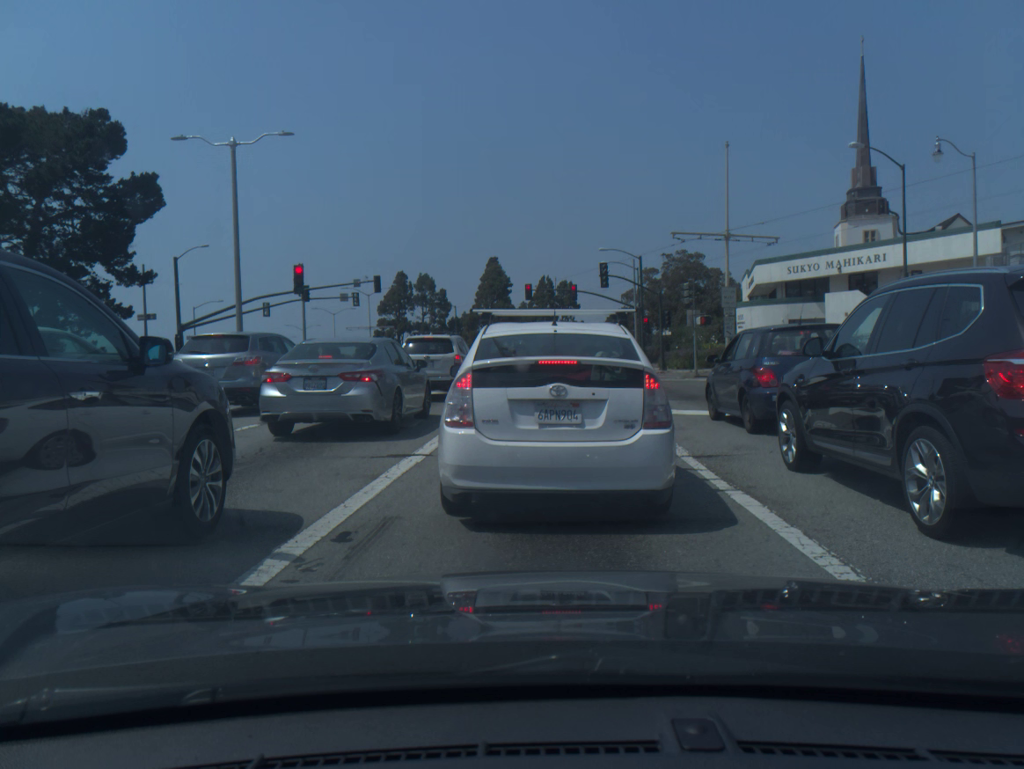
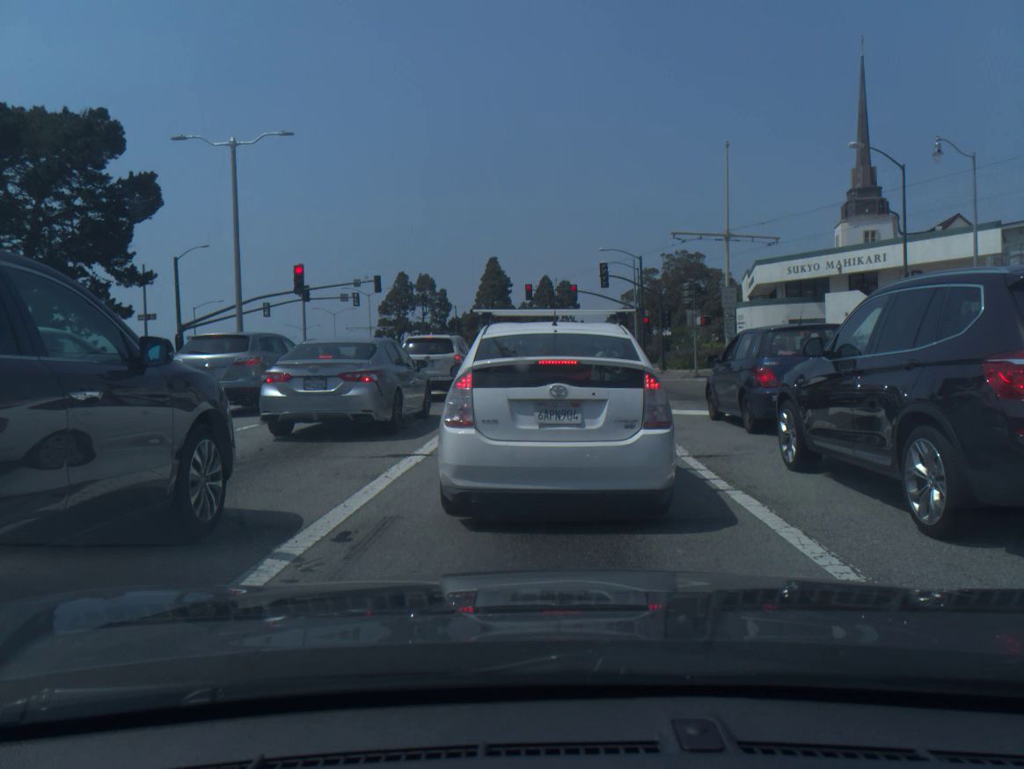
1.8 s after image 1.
(0.0, 0.0) m; 0°
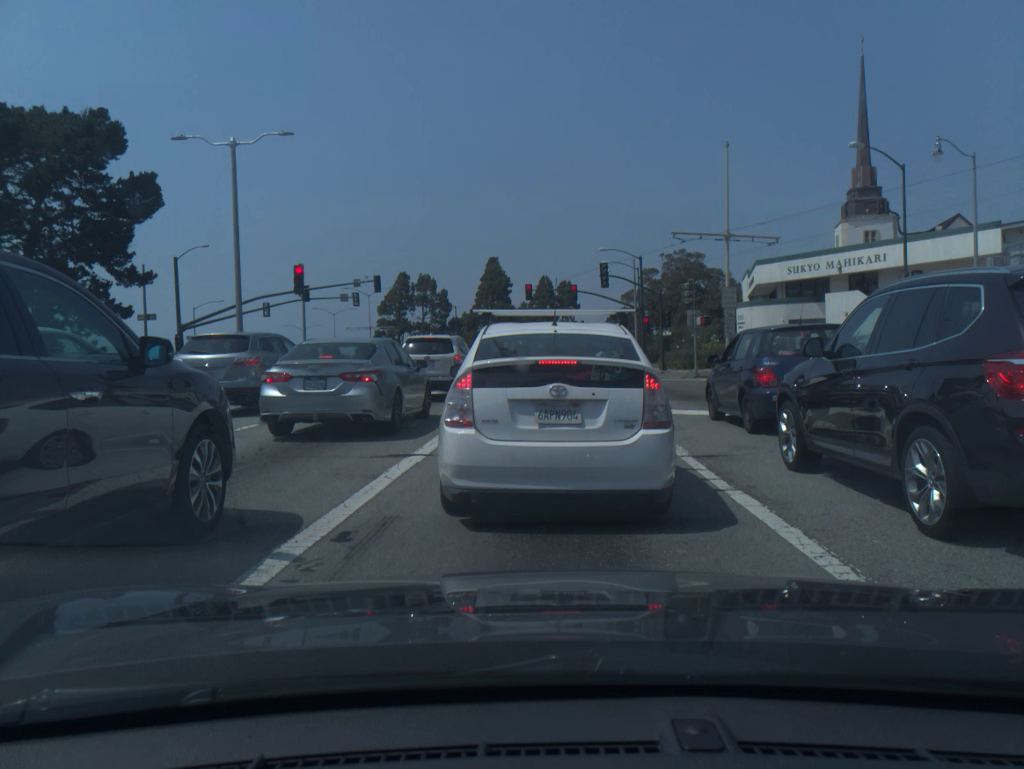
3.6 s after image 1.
(0.0, 0.0) m; 0°
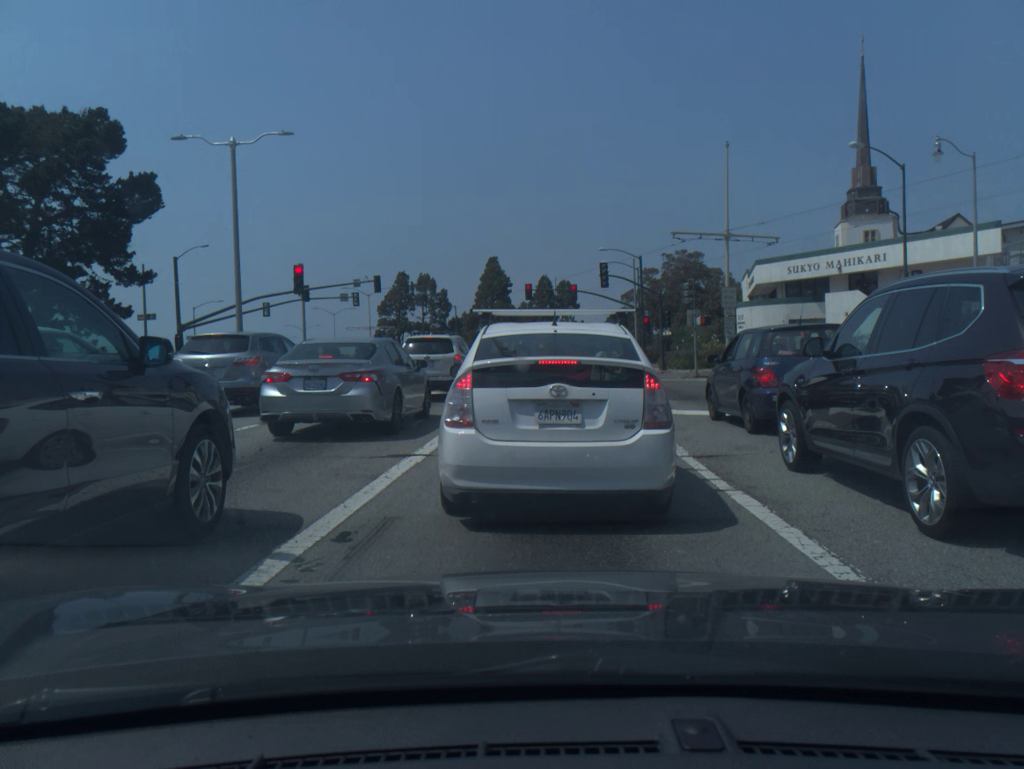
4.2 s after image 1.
(0.0, 0.0) m; 0°
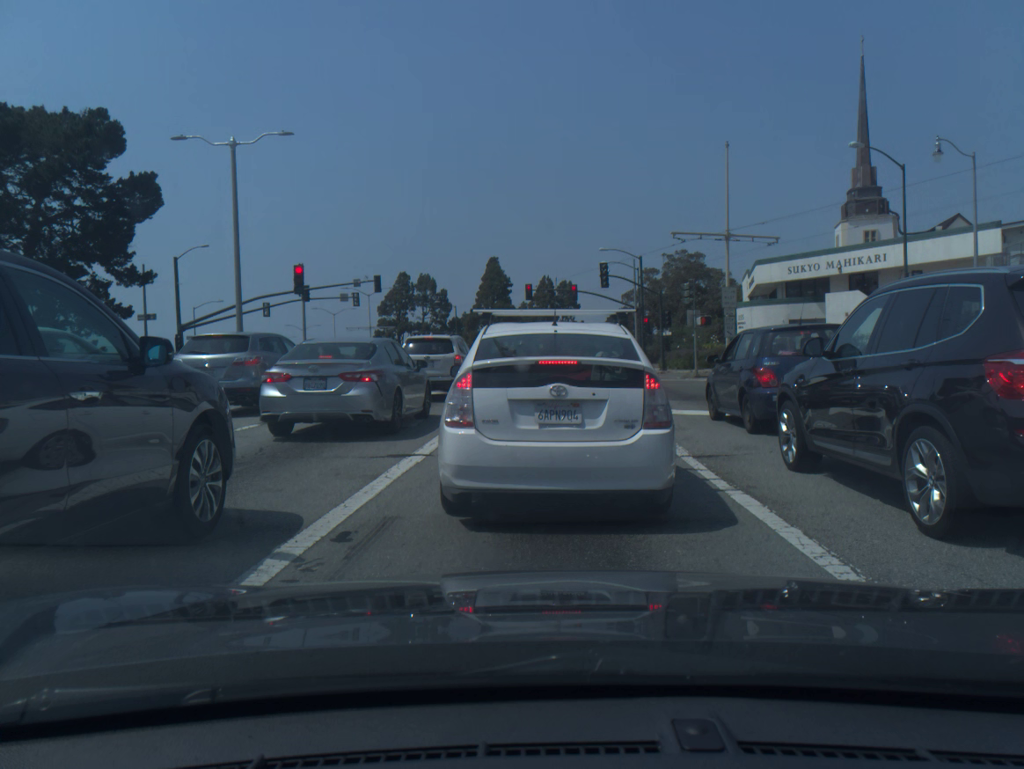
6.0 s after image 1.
(+0.1, +0.1) m; 0°
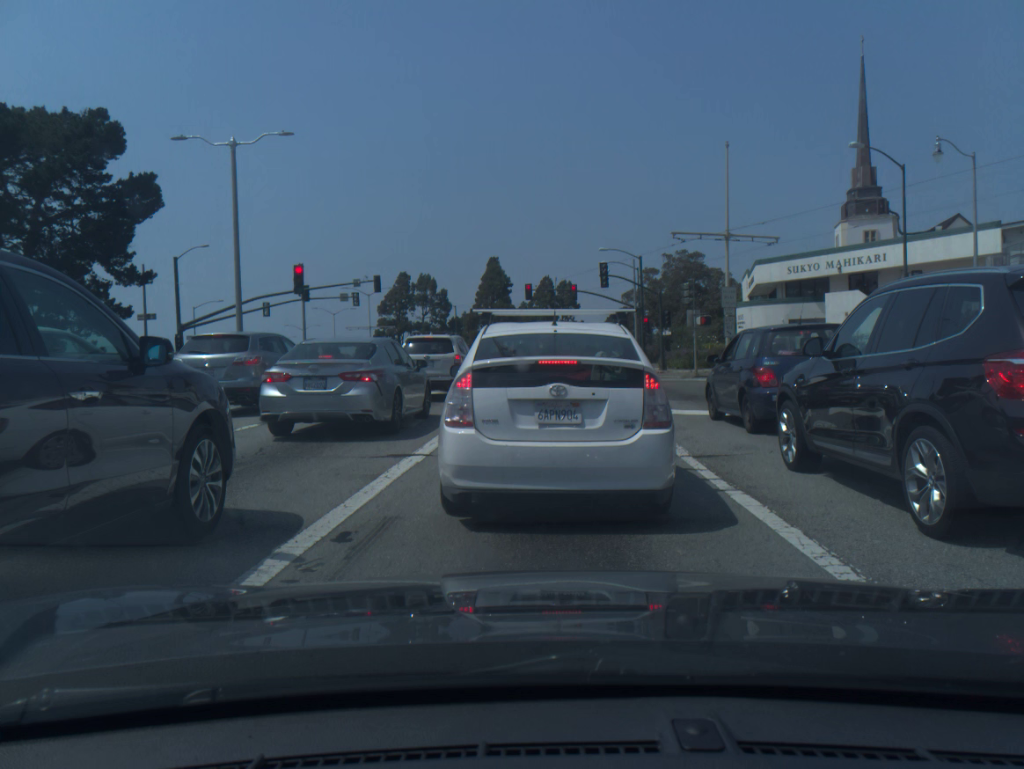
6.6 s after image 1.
(0.0, 0.0) m; 0°
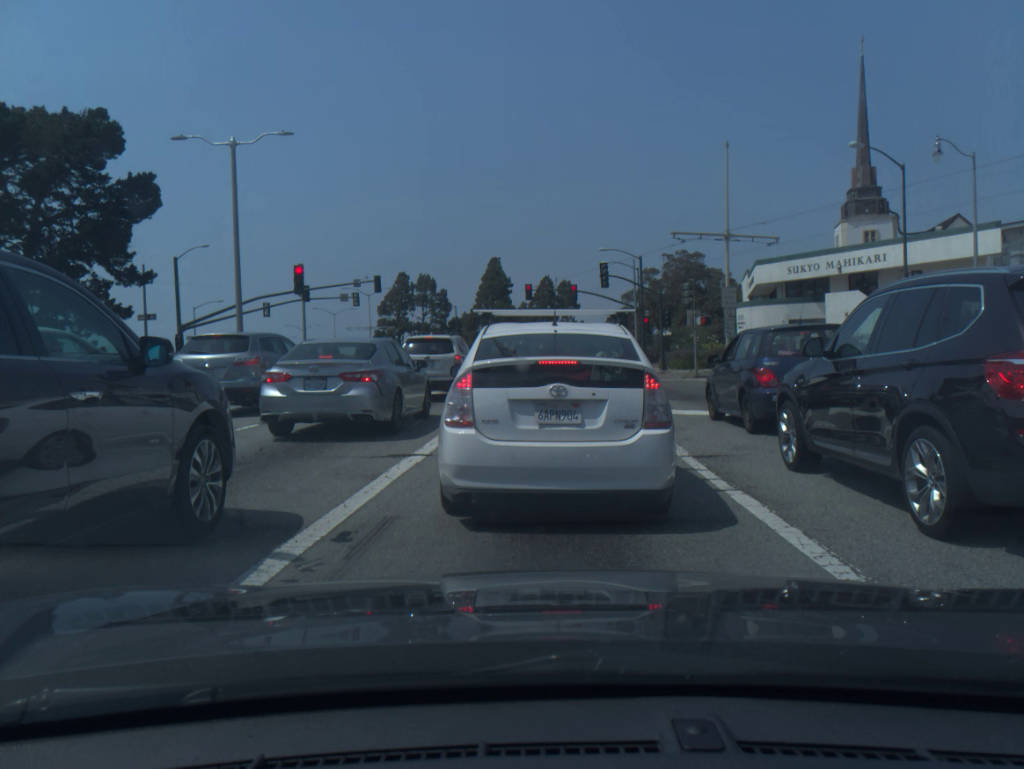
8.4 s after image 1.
(0.0, 0.0) m; 0°
